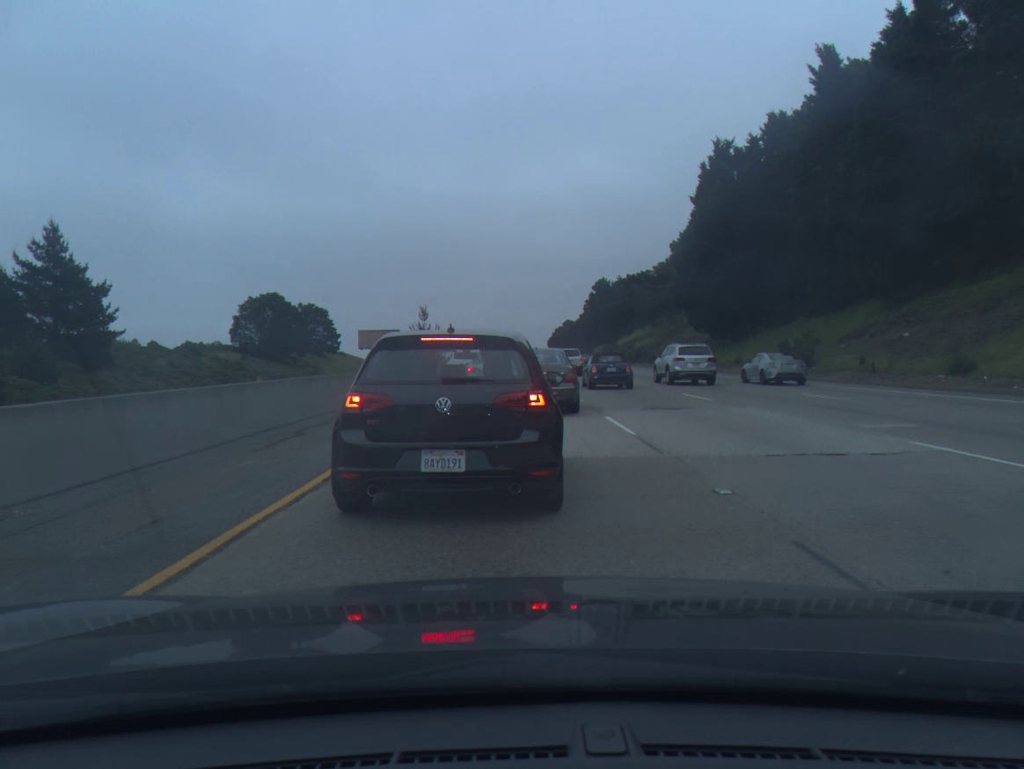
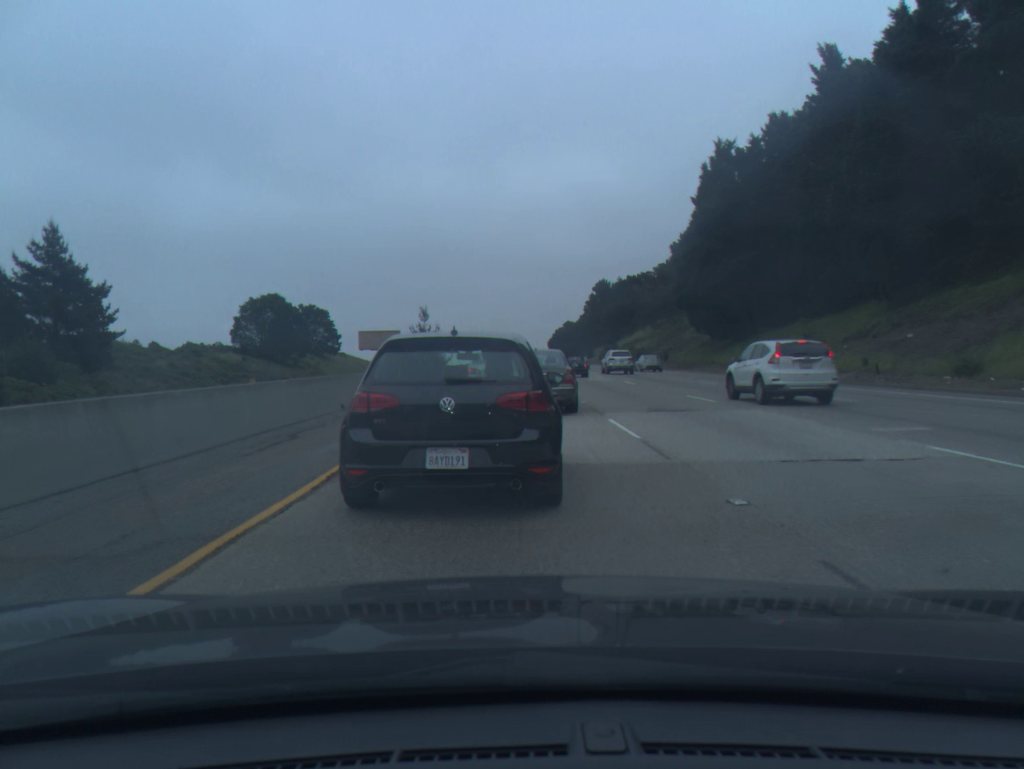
(0.0, +0.5) m; 0°
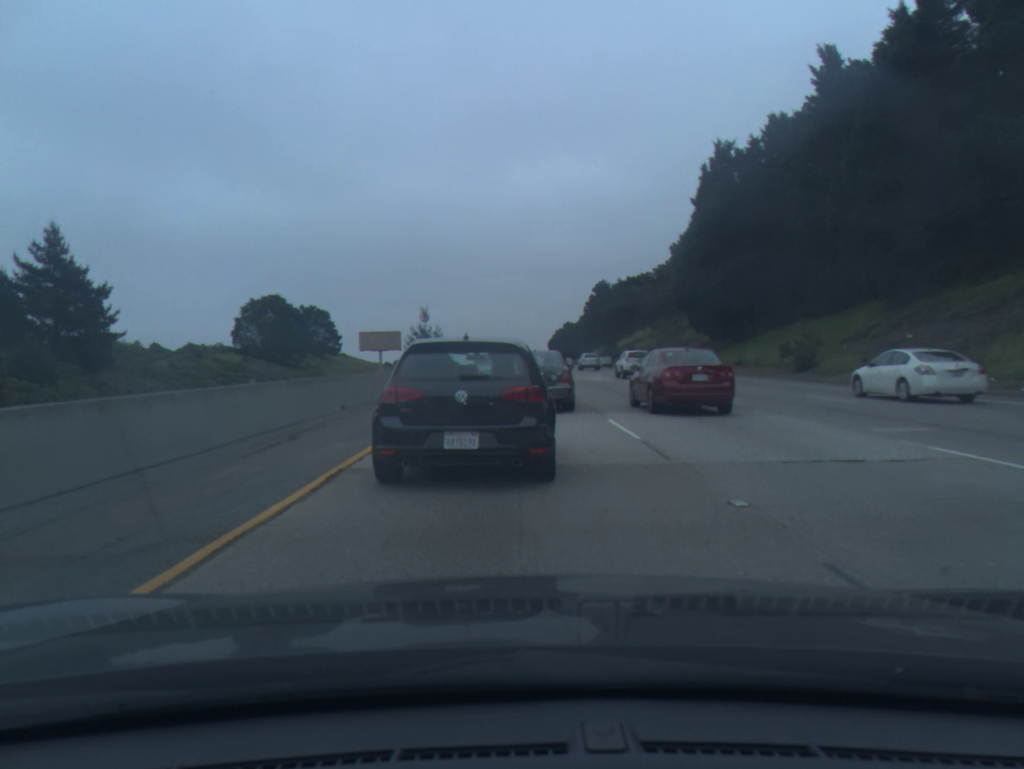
(0.0, 0.0) m; 0°
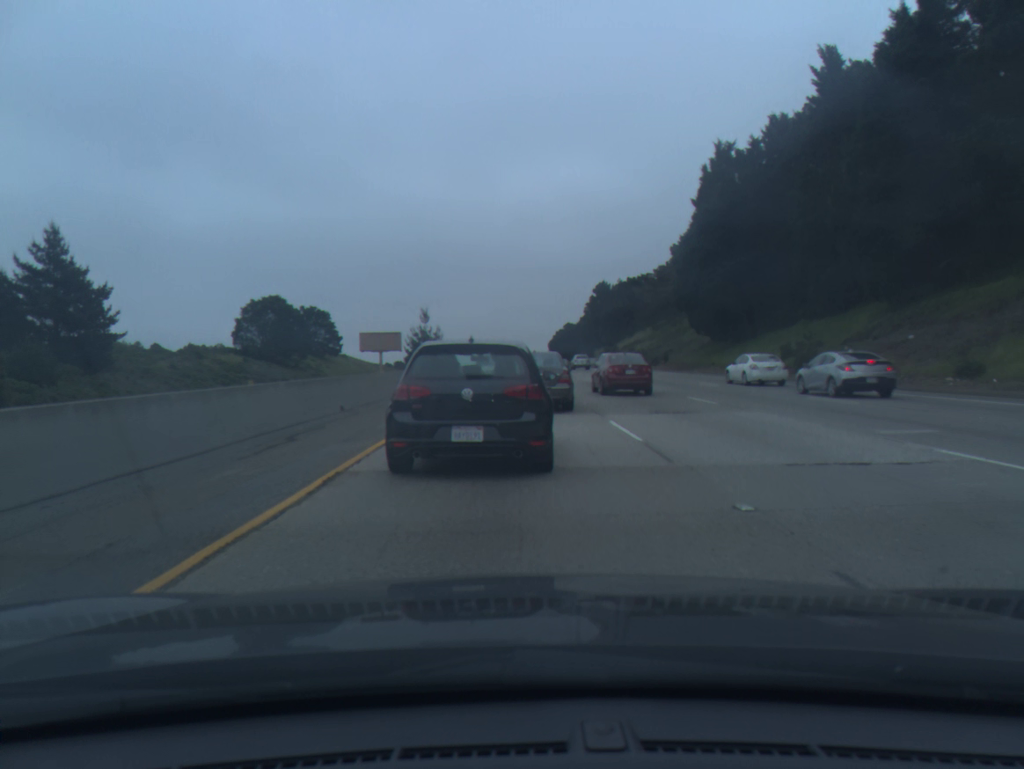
(0.0, +0.1) m; 0°
